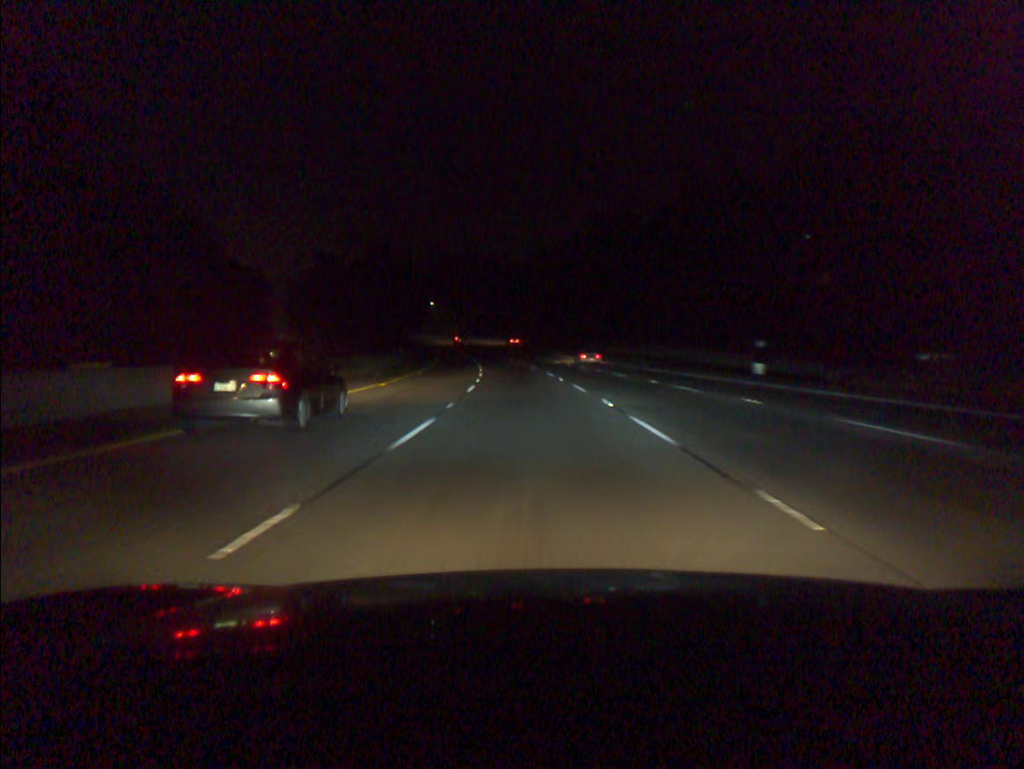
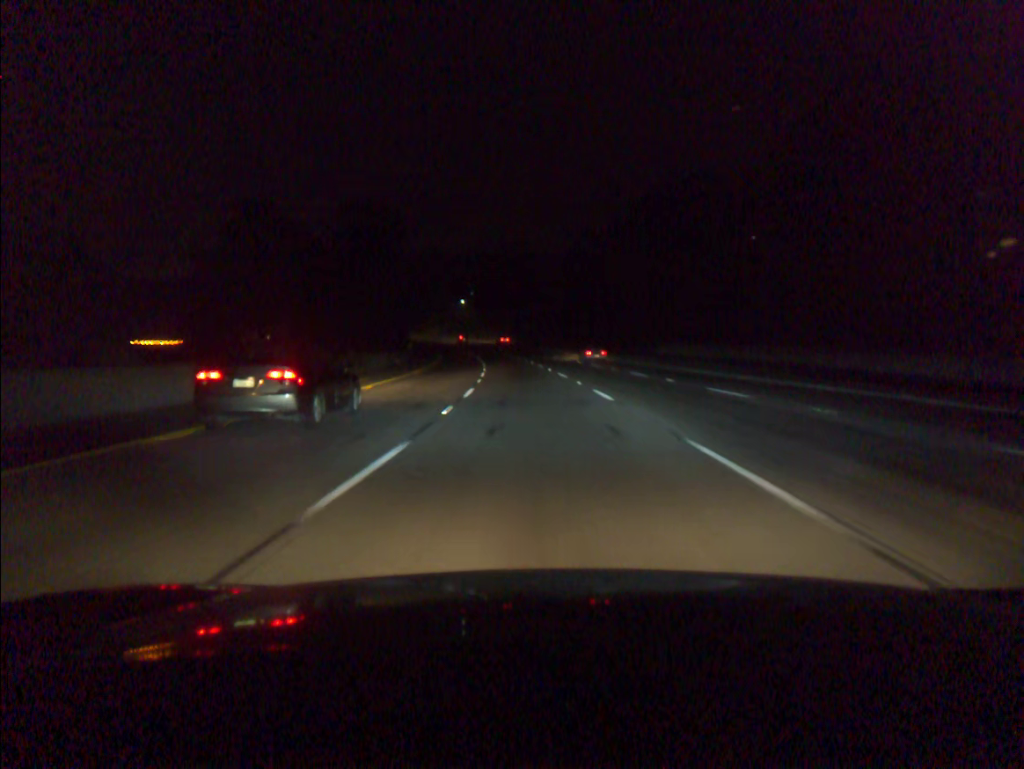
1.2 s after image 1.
(-0.9, +33.5) m; -3°
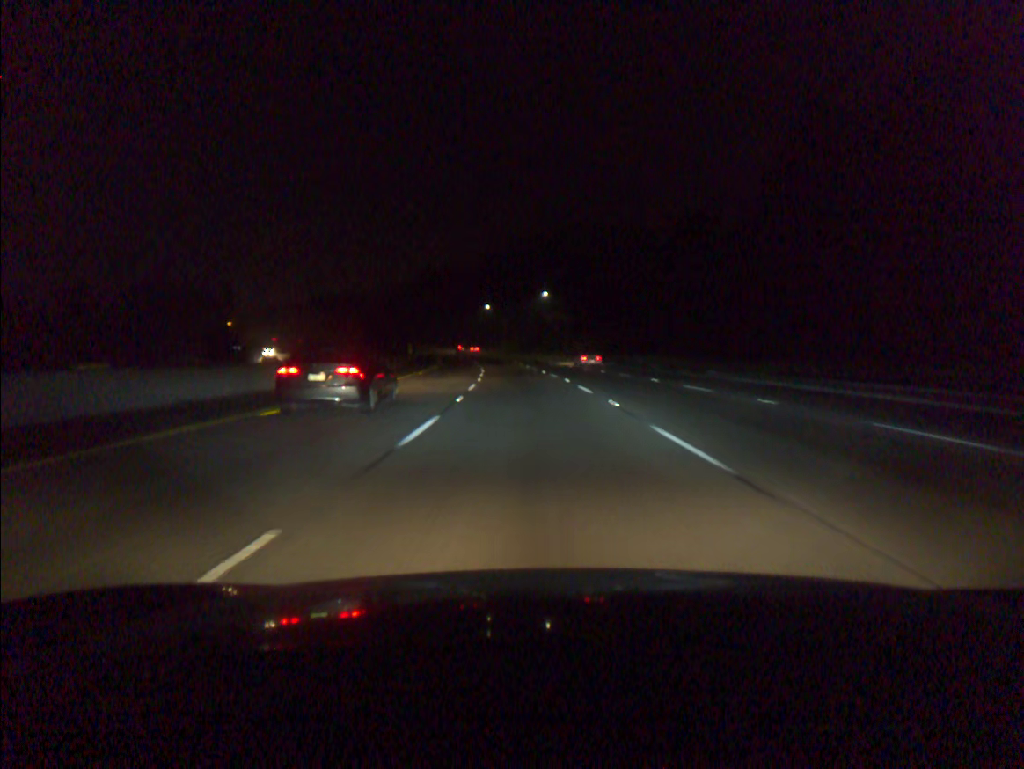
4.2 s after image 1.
(-5.2, +83.3) m; -7°
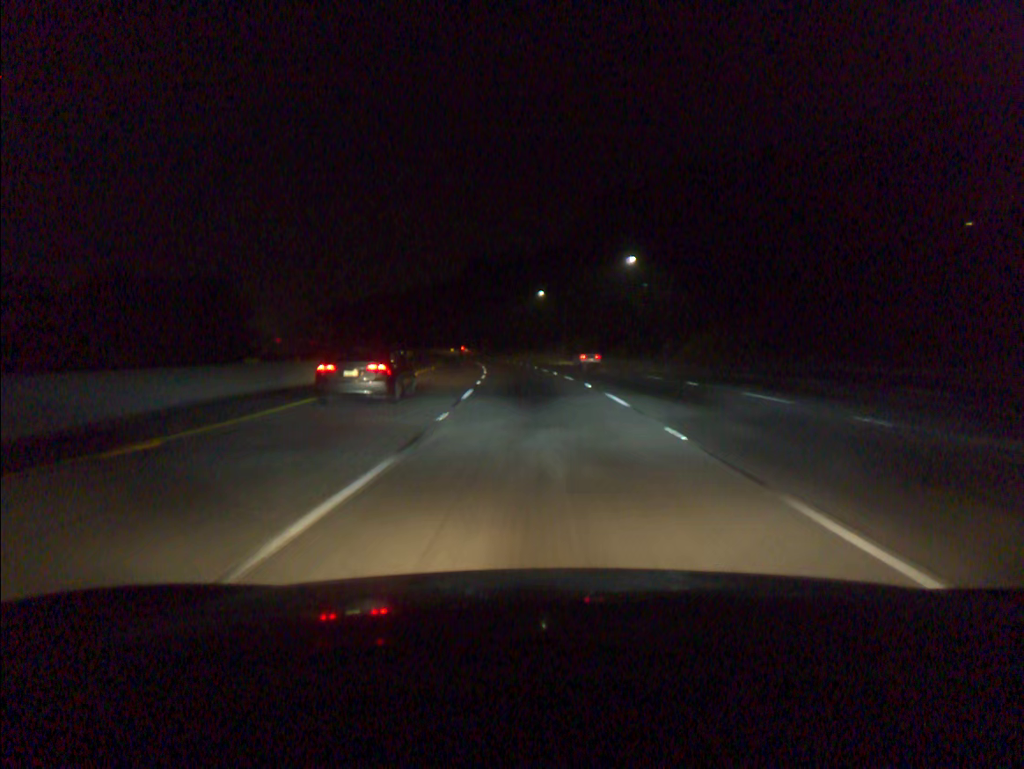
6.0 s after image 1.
(-2.0, +49.7) m; -5°
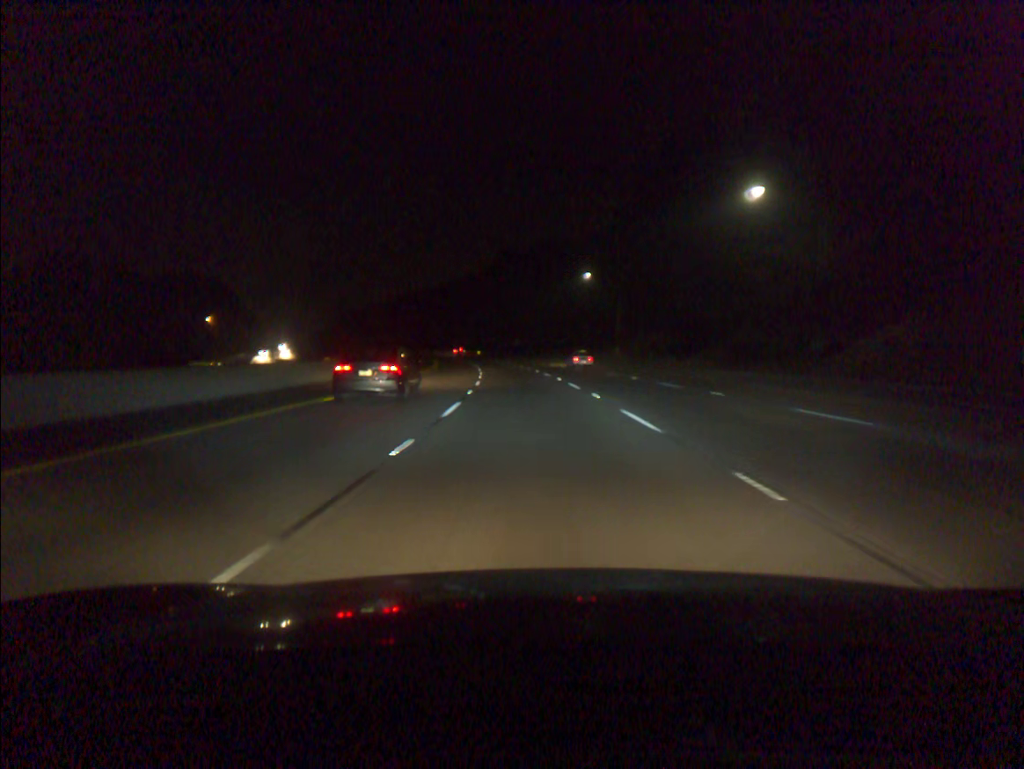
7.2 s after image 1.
(-0.8, +33.2) m; -3°
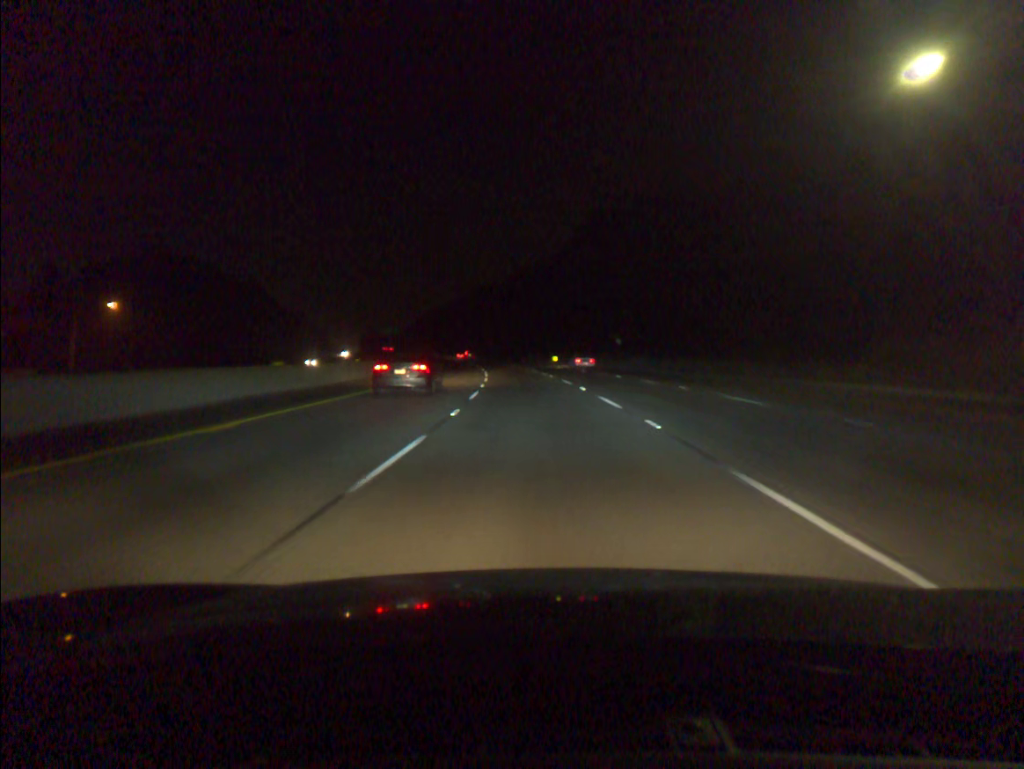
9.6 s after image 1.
(-3.6, +66.6) m; -6°
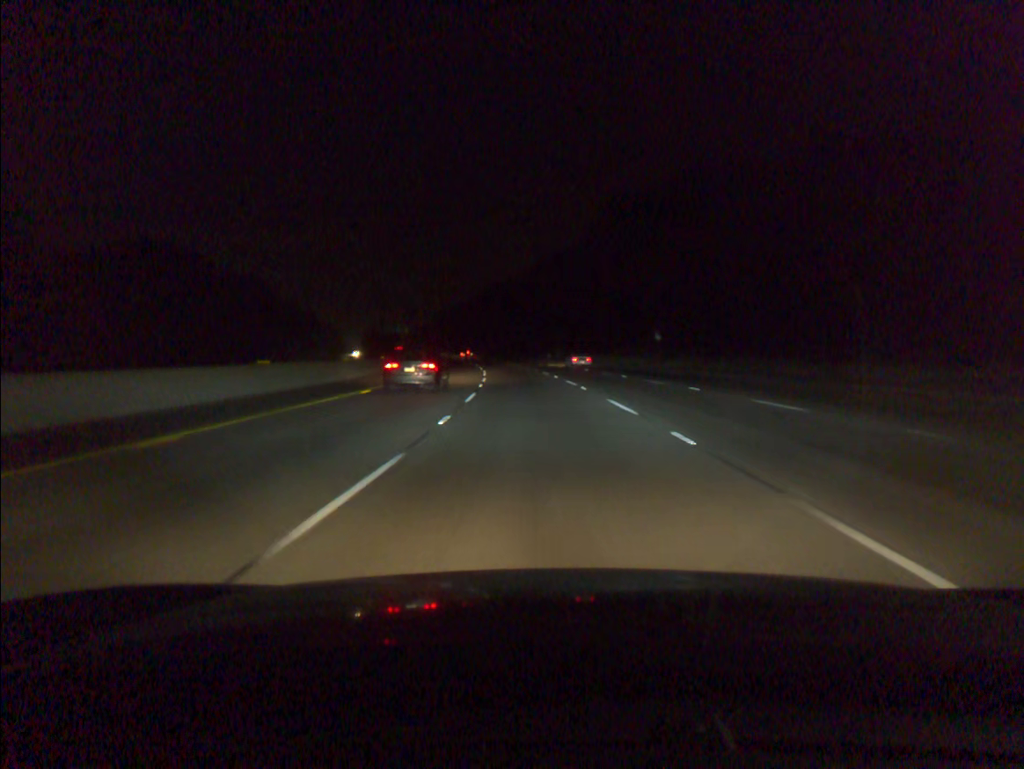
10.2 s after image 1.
(-0.2, +16.7) m; -1°
